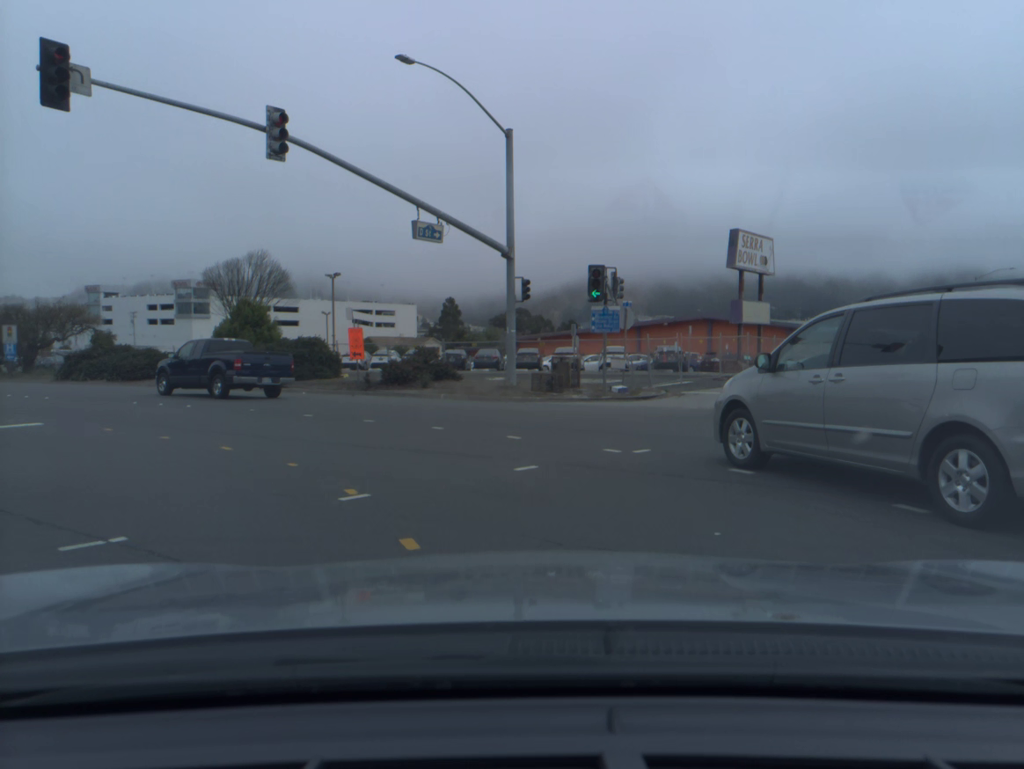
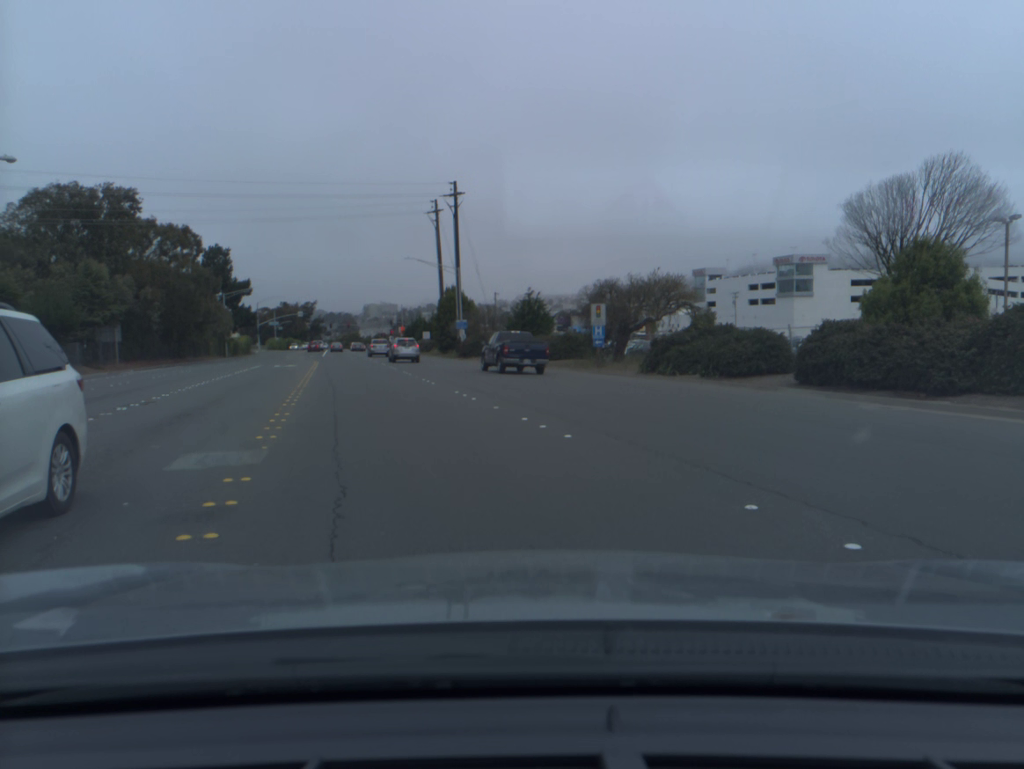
(-6.4, +15.5) m; -40°
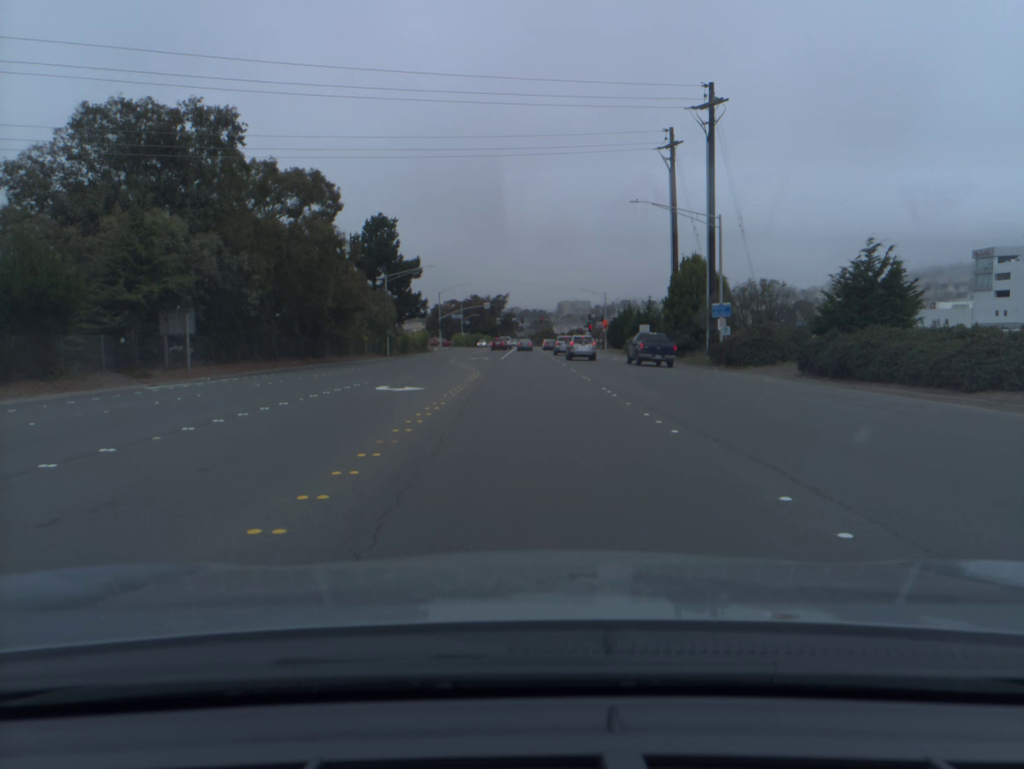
(-4.8, +28.0) m; -12°
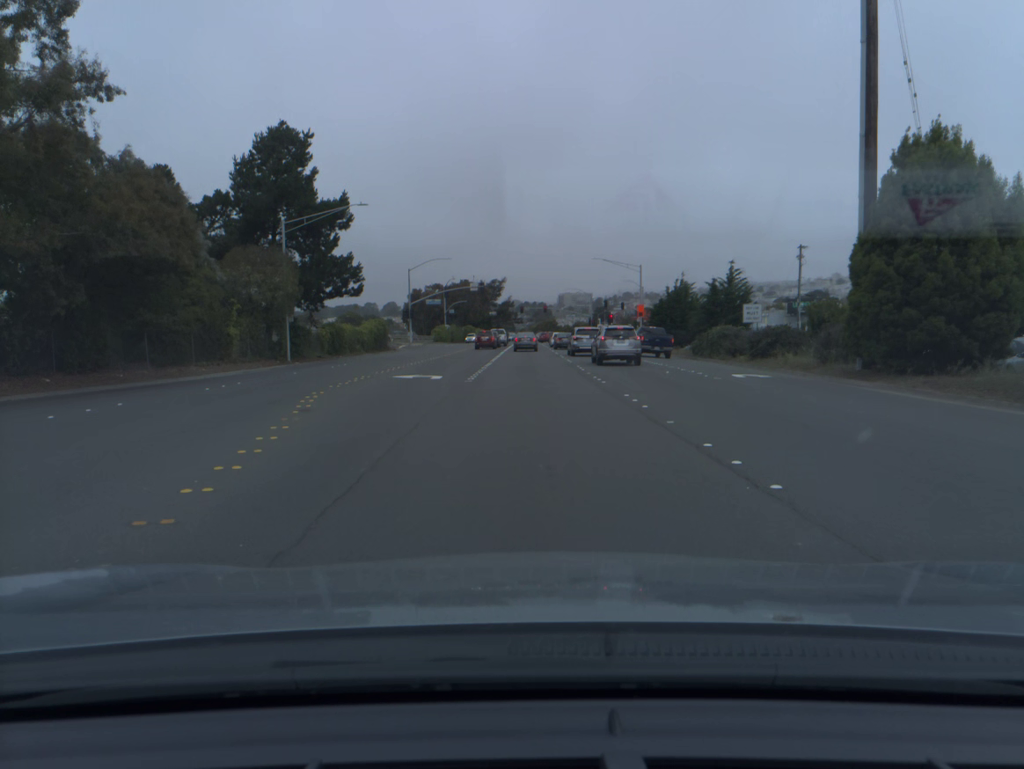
(0.0, +34.1) m; 0°
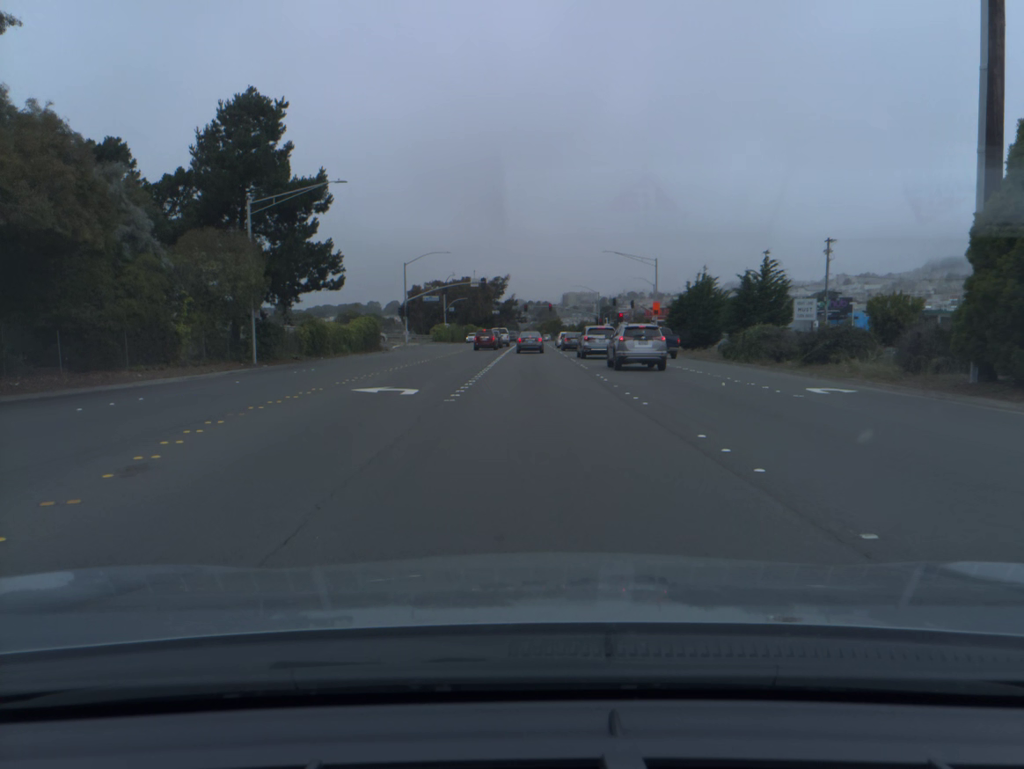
(0.0, +6.7) m; 0°
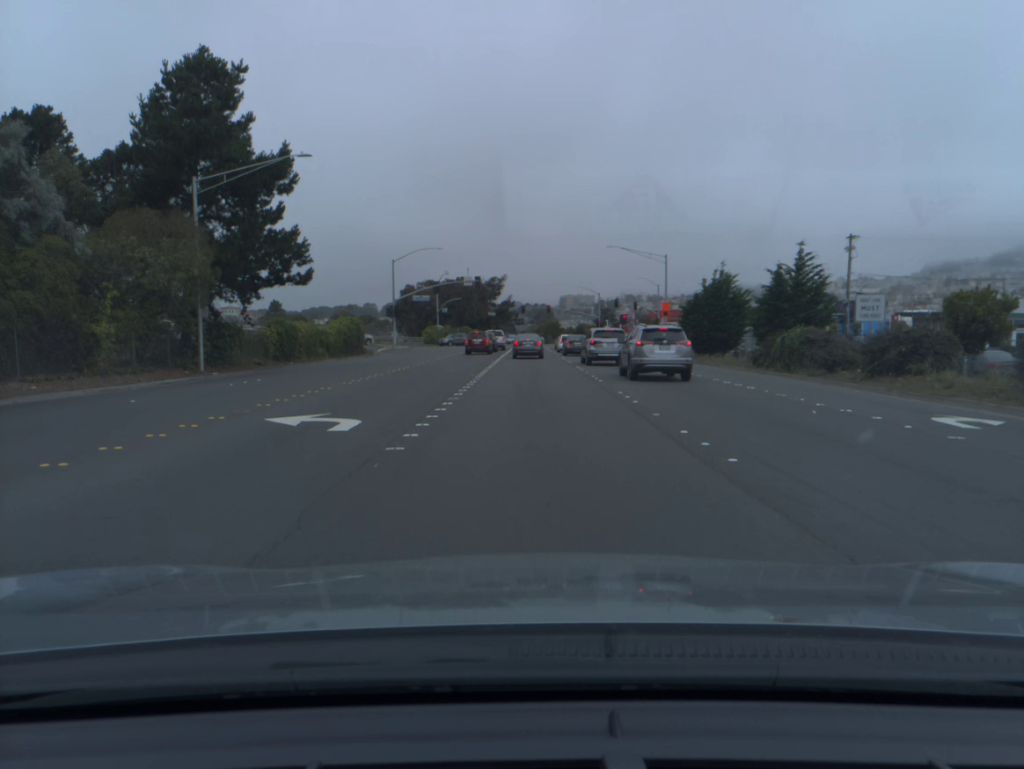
(0.0, +6.4) m; 0°
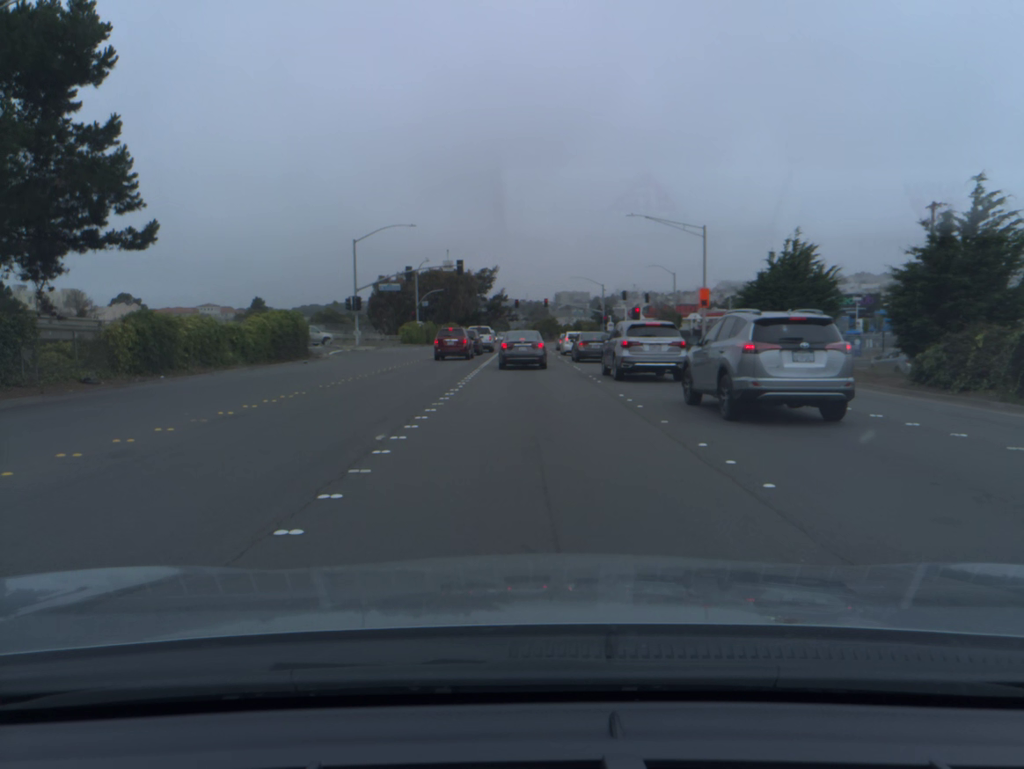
(+0.1, +16.6) m; 0°
